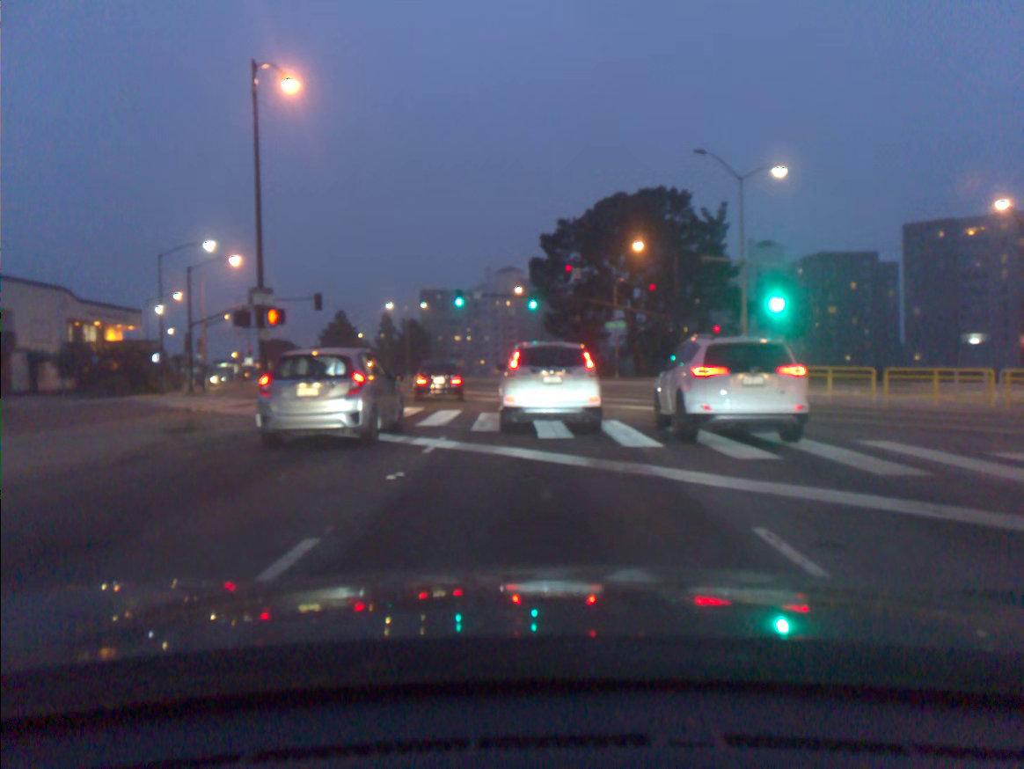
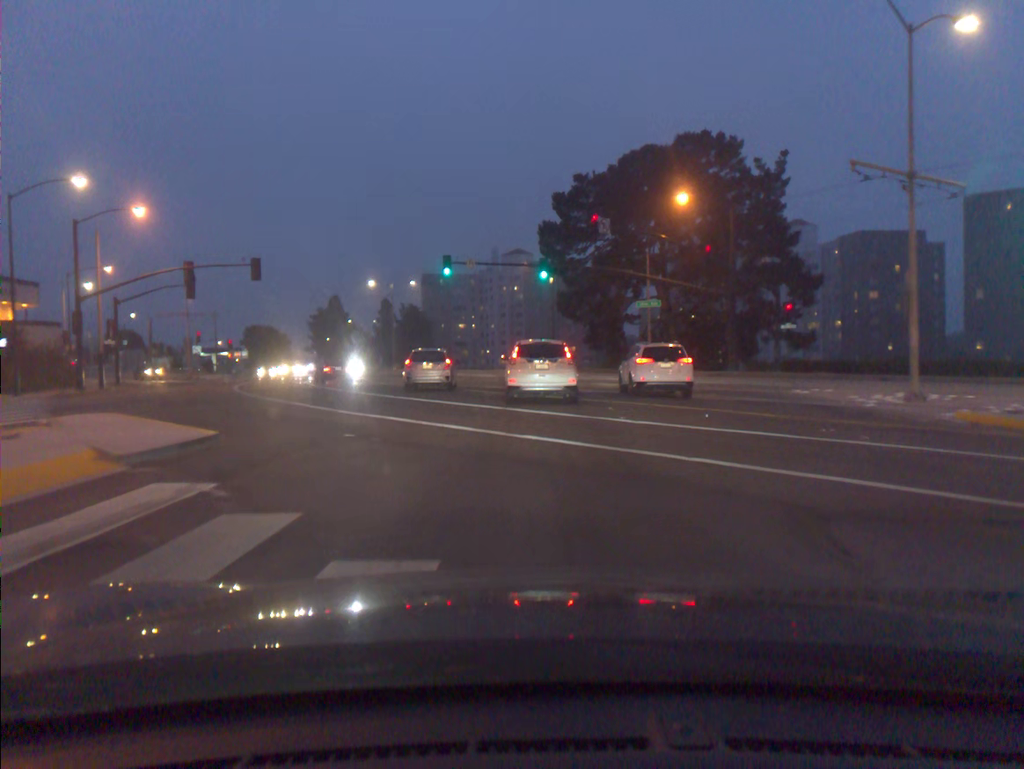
(0.0, +15.0) m; 0°
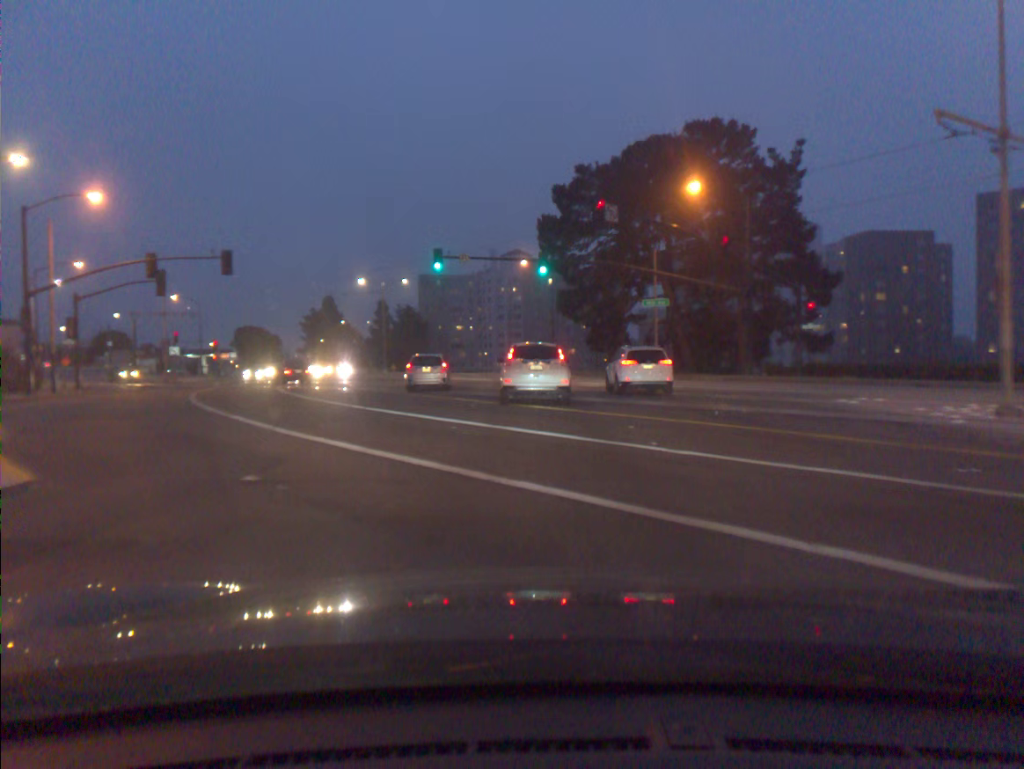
(0.0, +4.2) m; 0°
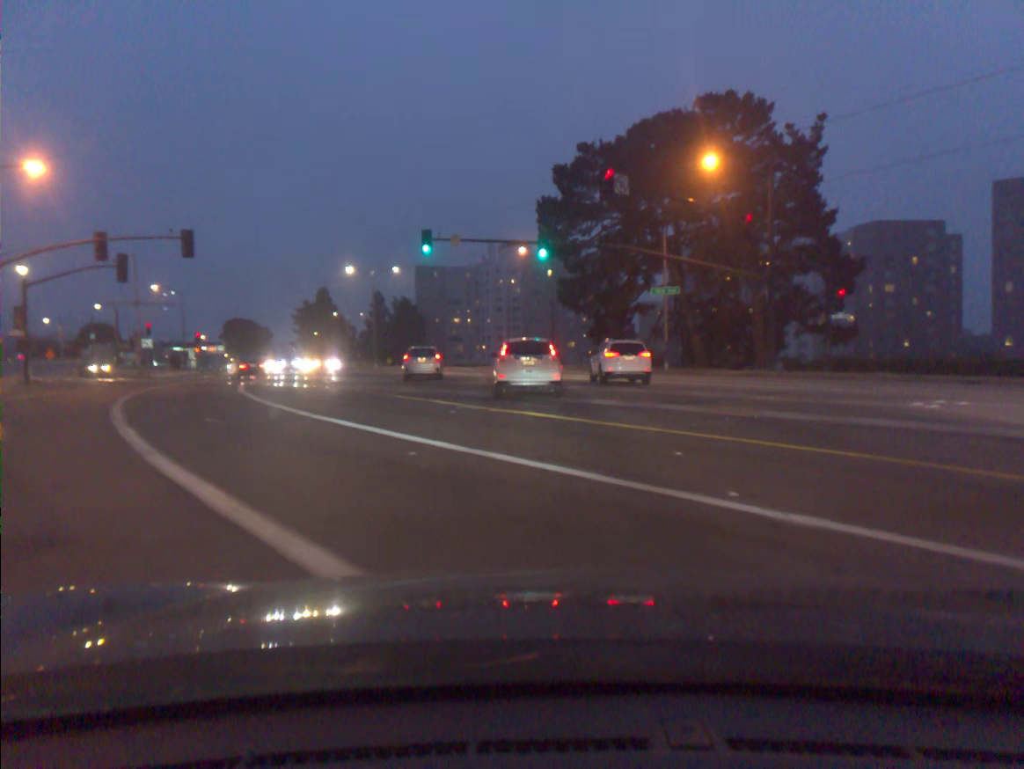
(0.0, +4.5) m; 0°
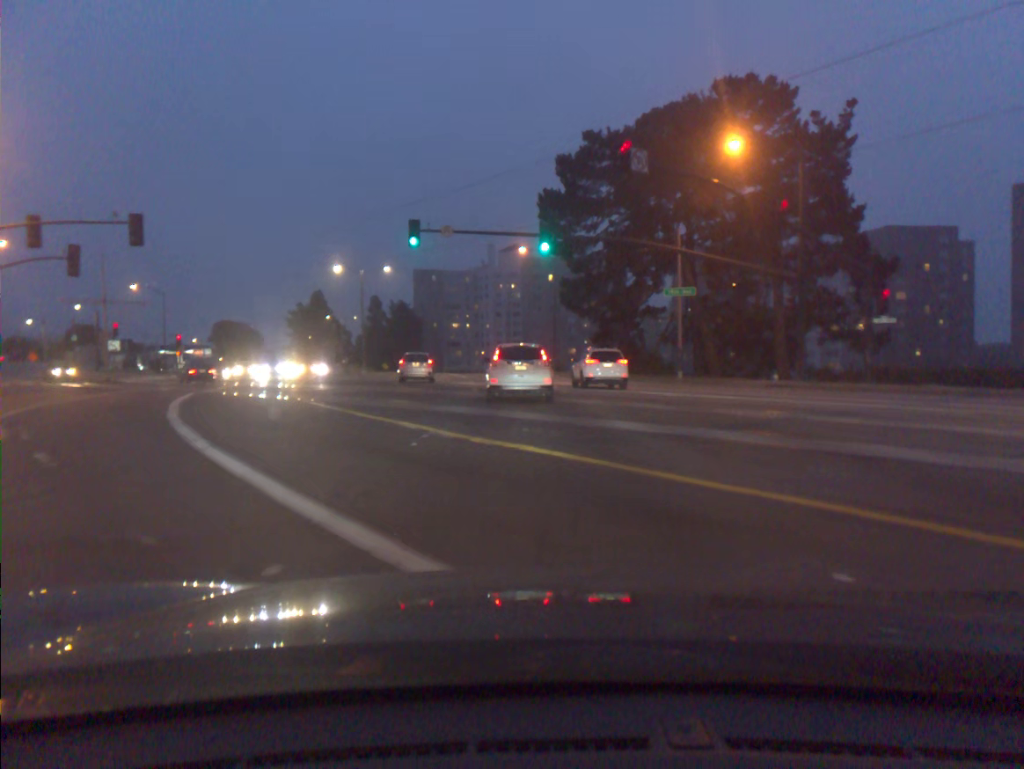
(0.0, +4.8) m; 0°
